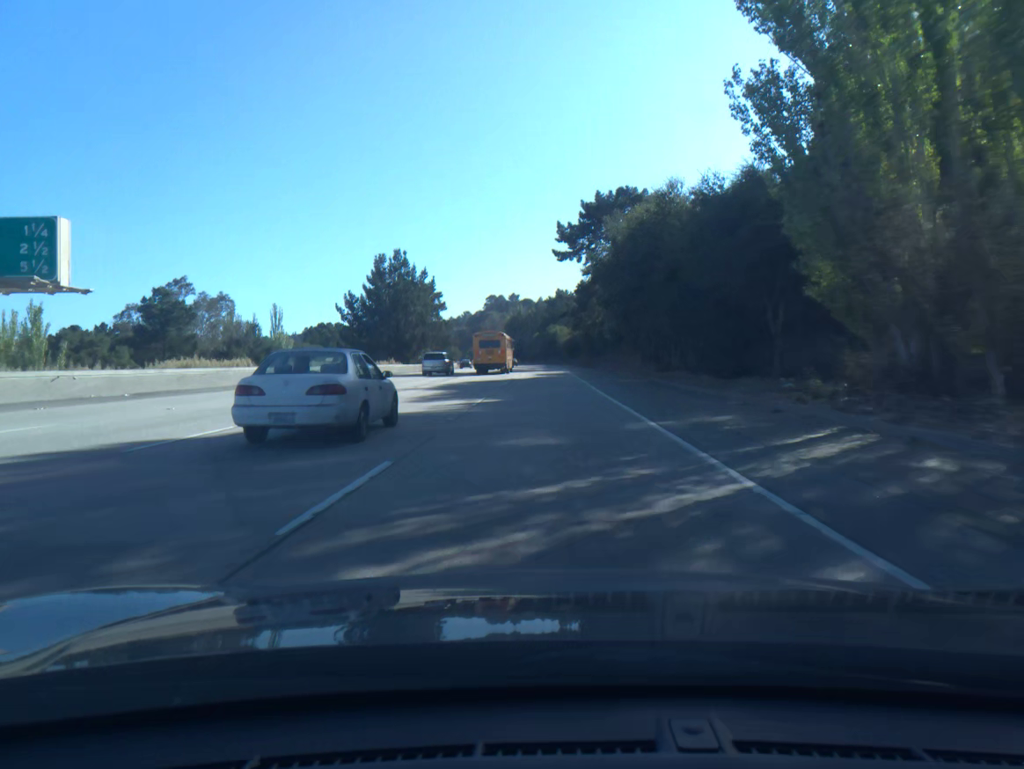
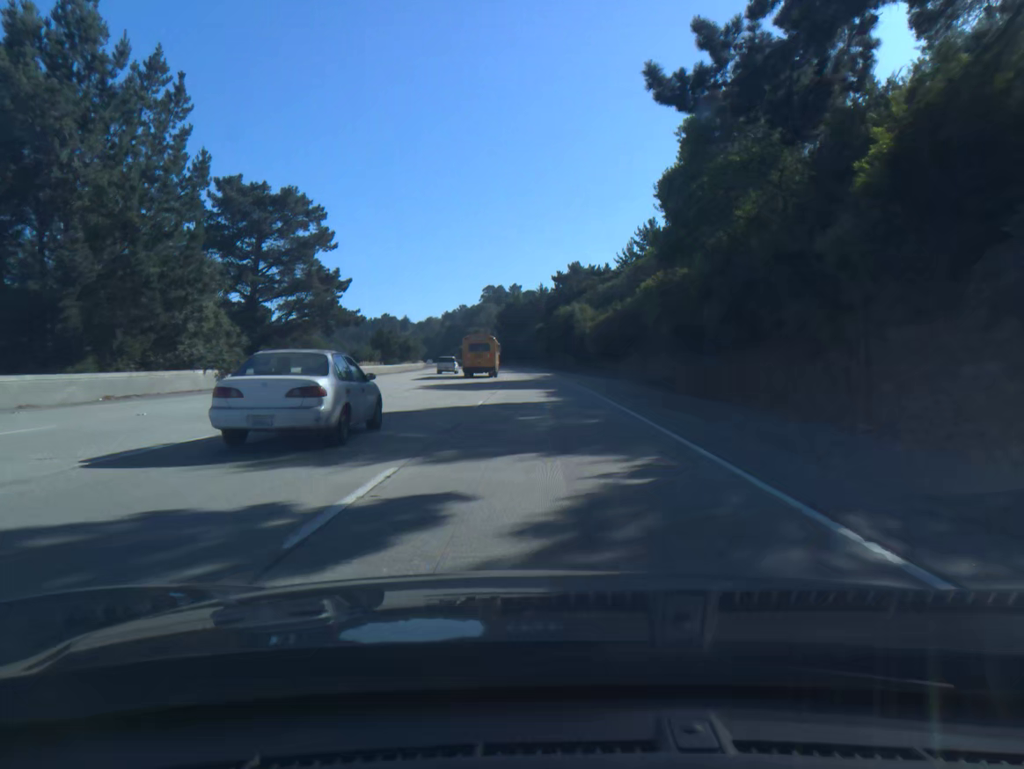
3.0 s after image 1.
(+0.2, +74.2) m; 0°
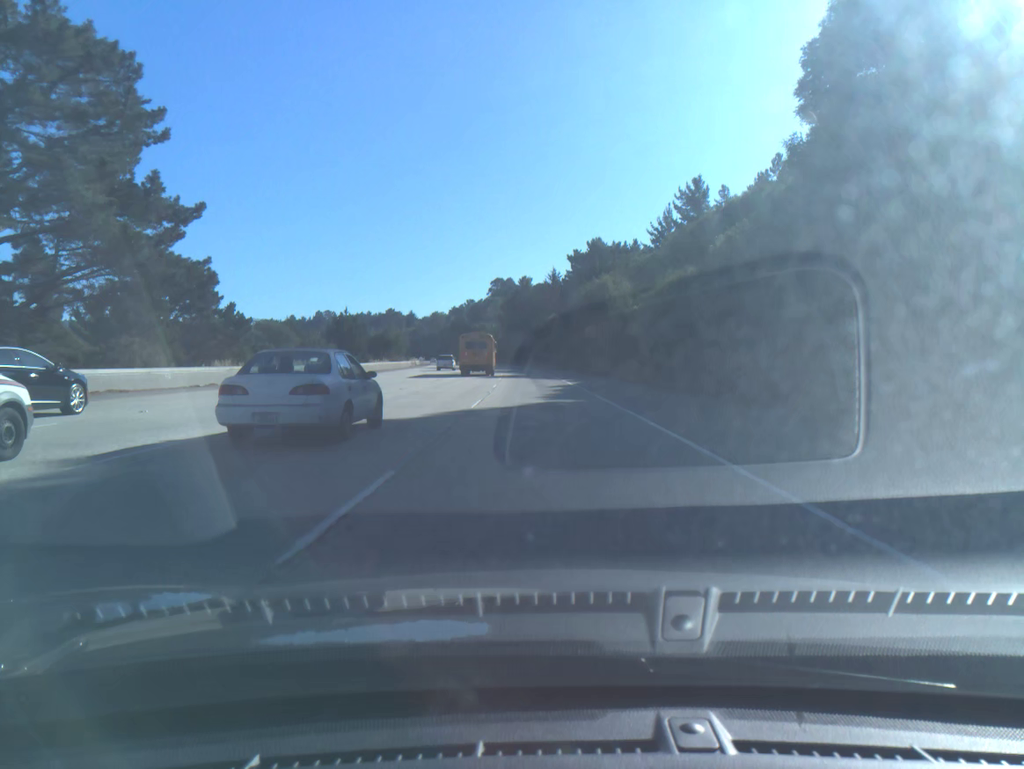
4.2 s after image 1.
(-0.2, +29.6) m; -1°
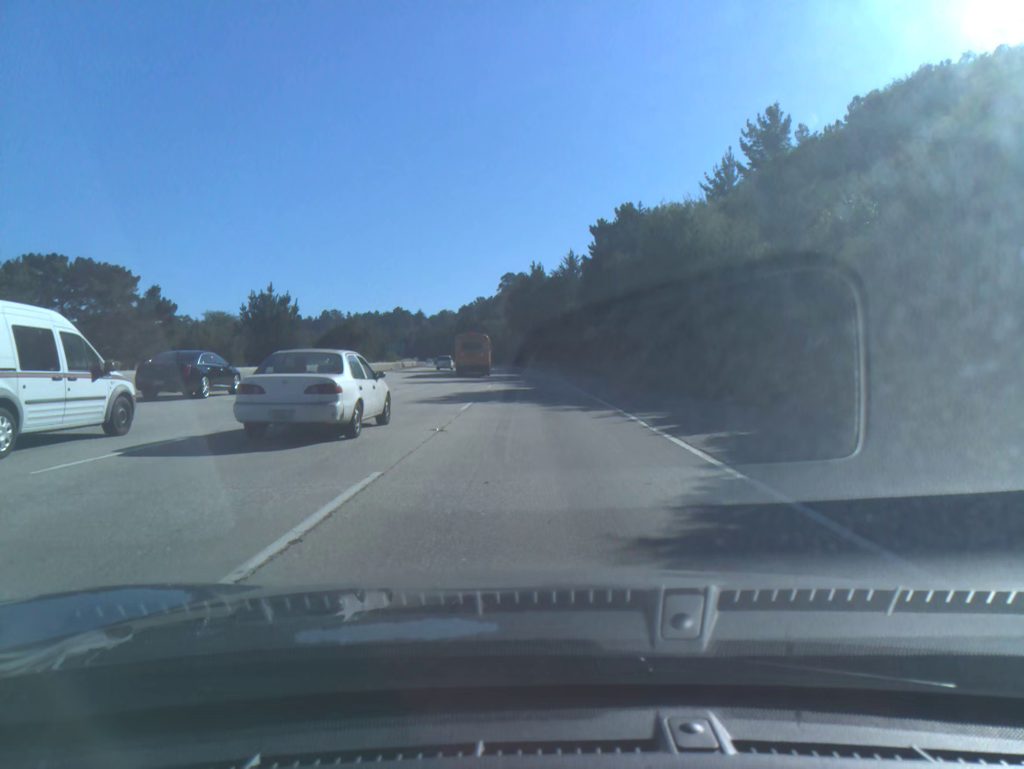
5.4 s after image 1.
(-0.2, +29.6) m; -1°
